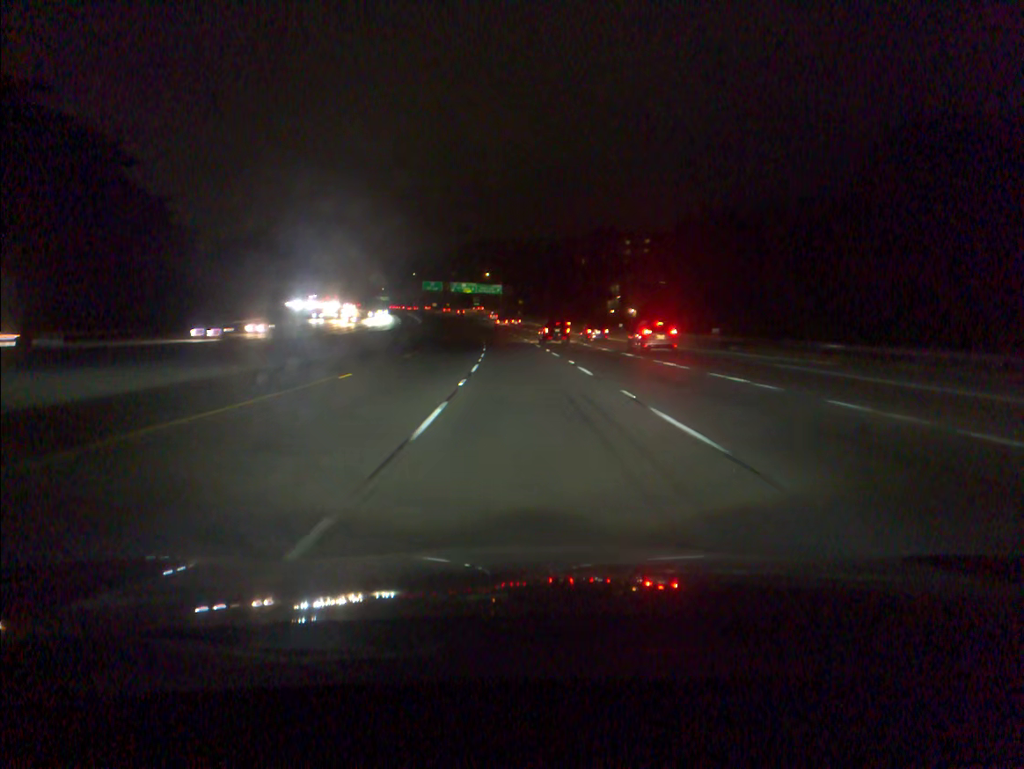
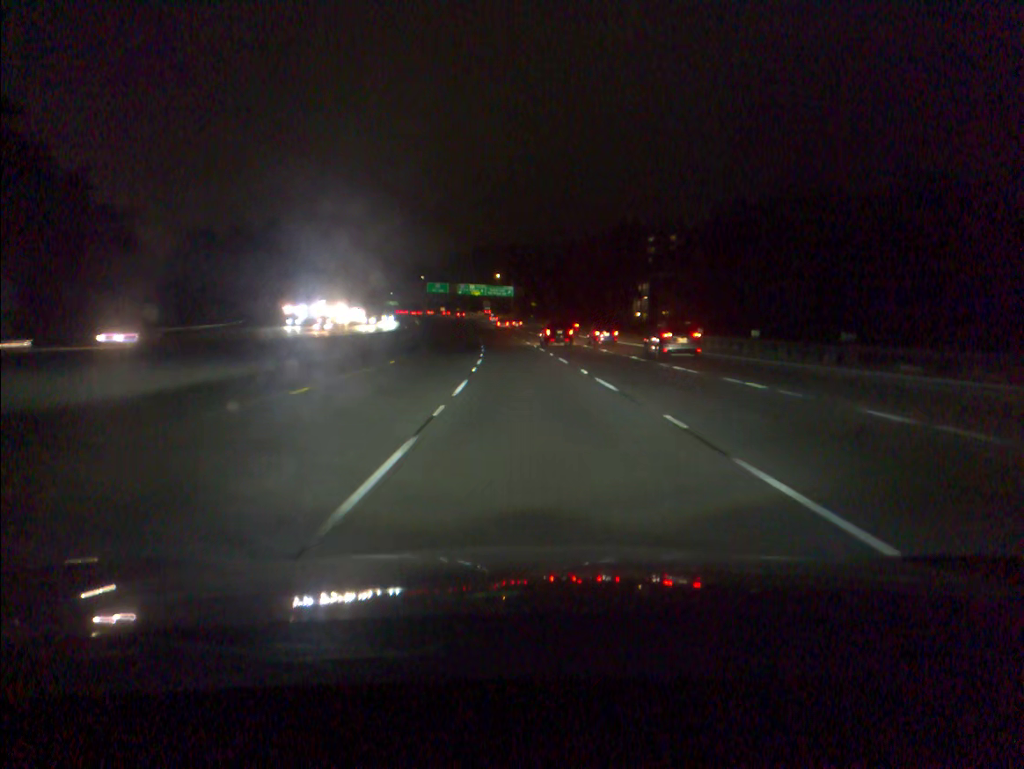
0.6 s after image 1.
(-0.2, +19.4) m; -1°
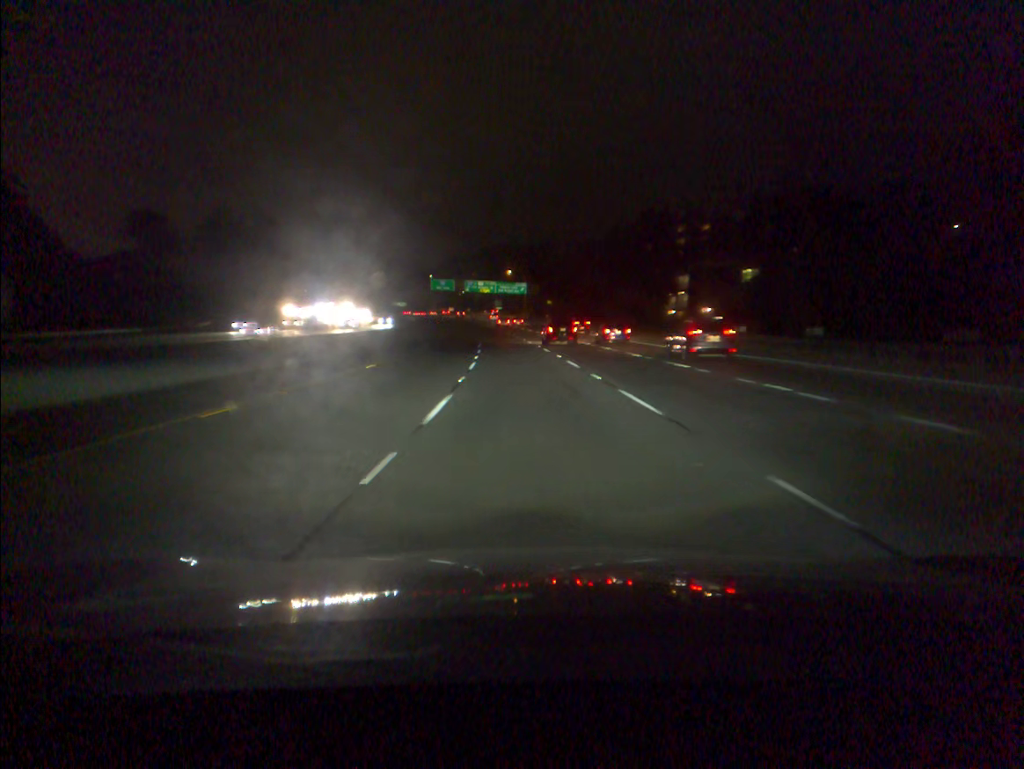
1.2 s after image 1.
(-0.1, +19.4) m; -1°
